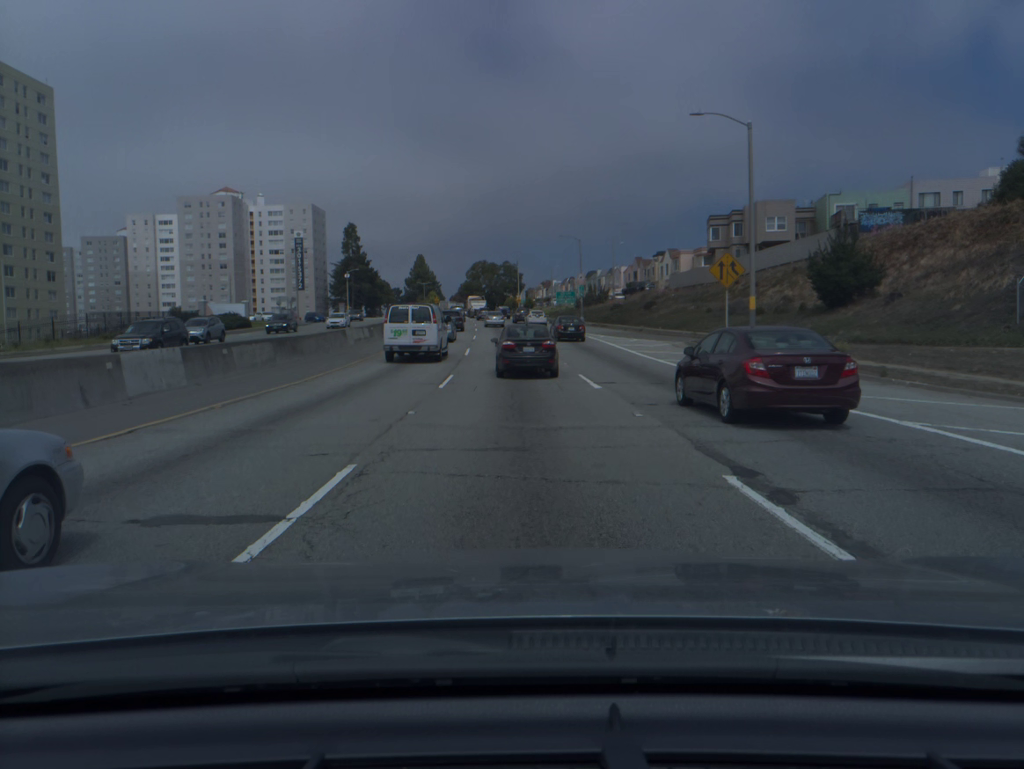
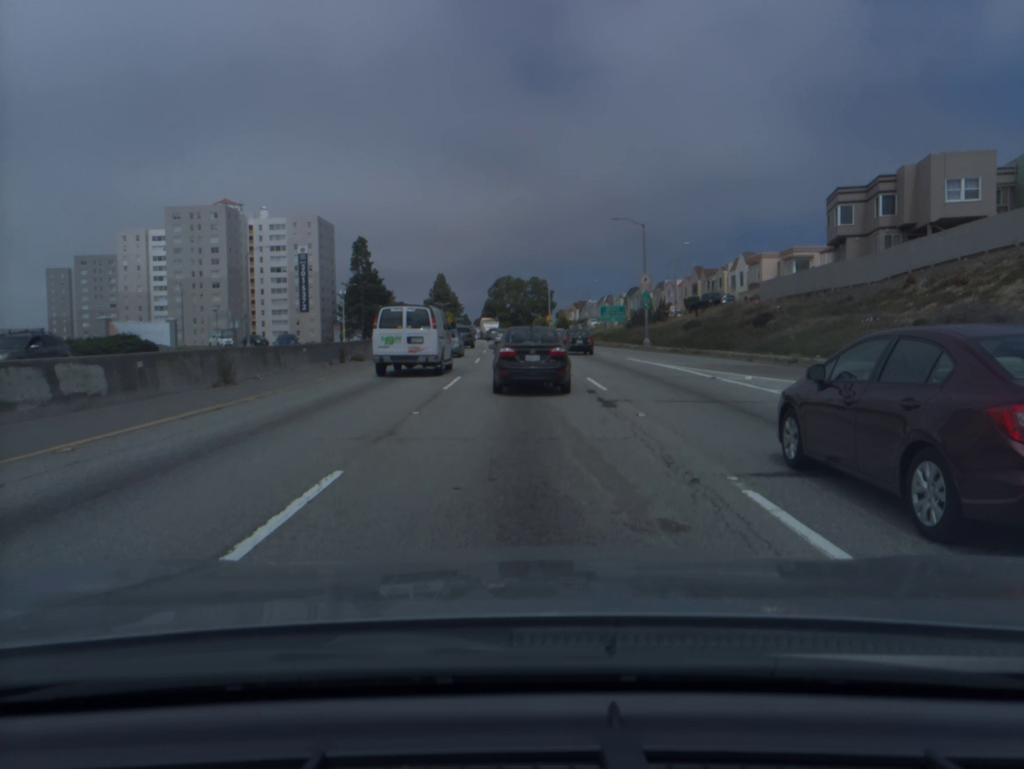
(-0.4, +29.5) m; -2°
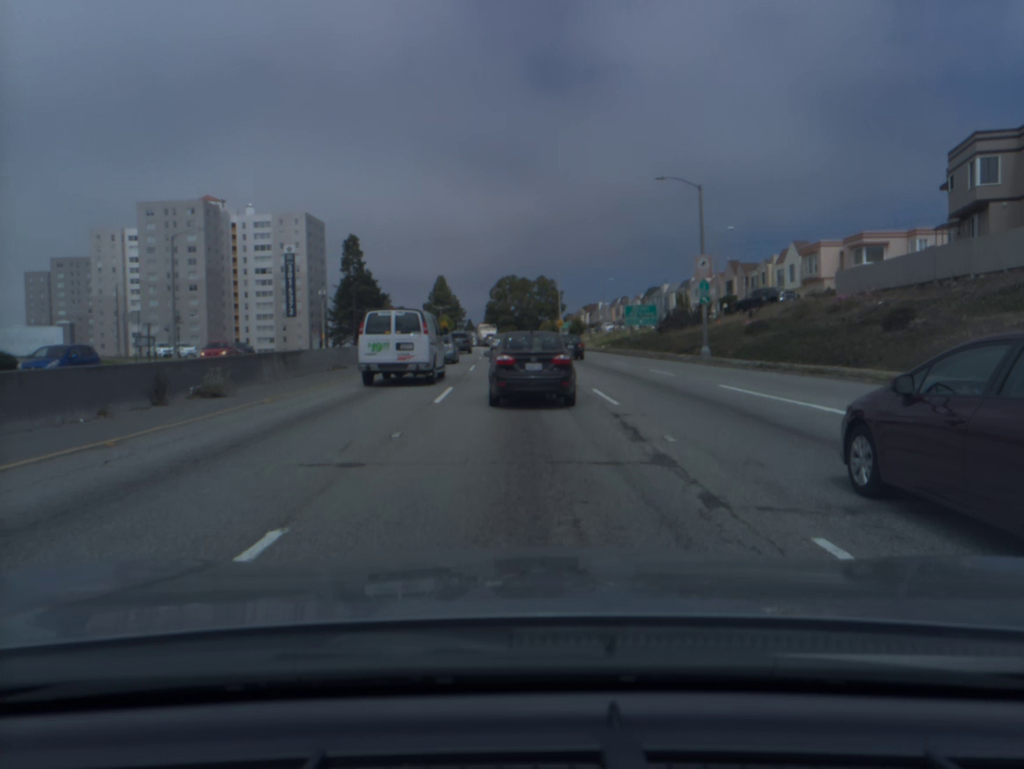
(-0.1, +17.0) m; 0°
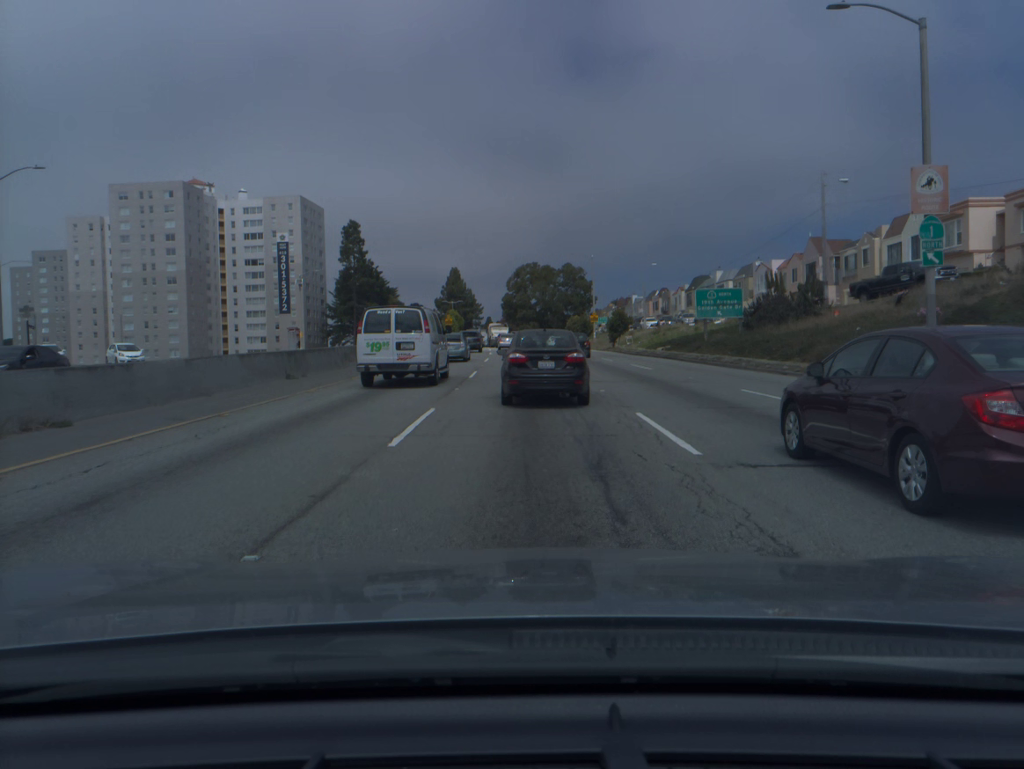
(-0.2, +21.0) m; -2°
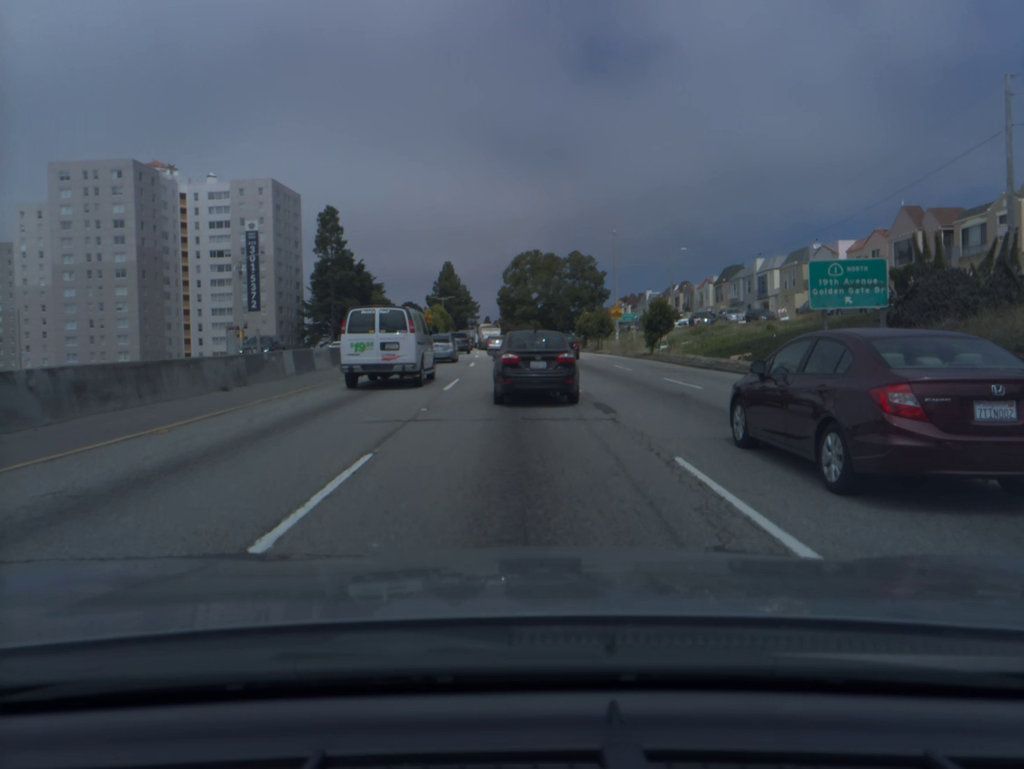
(0.0, +19.8) m; 0°
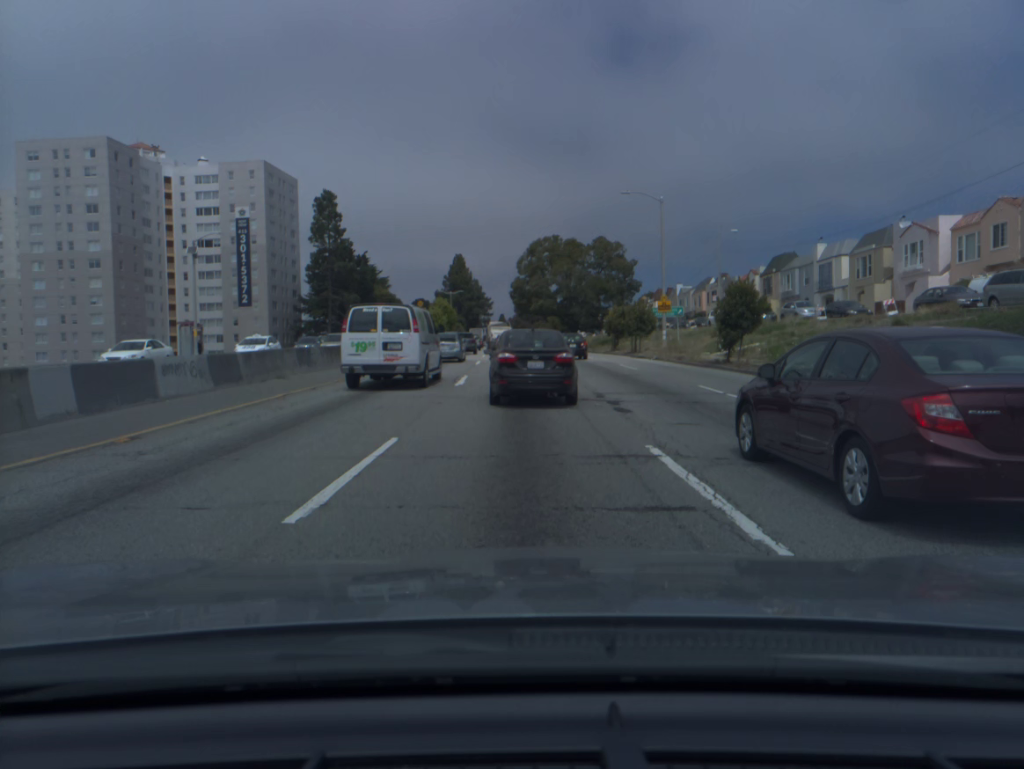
(-0.2, +13.8) m; -1°
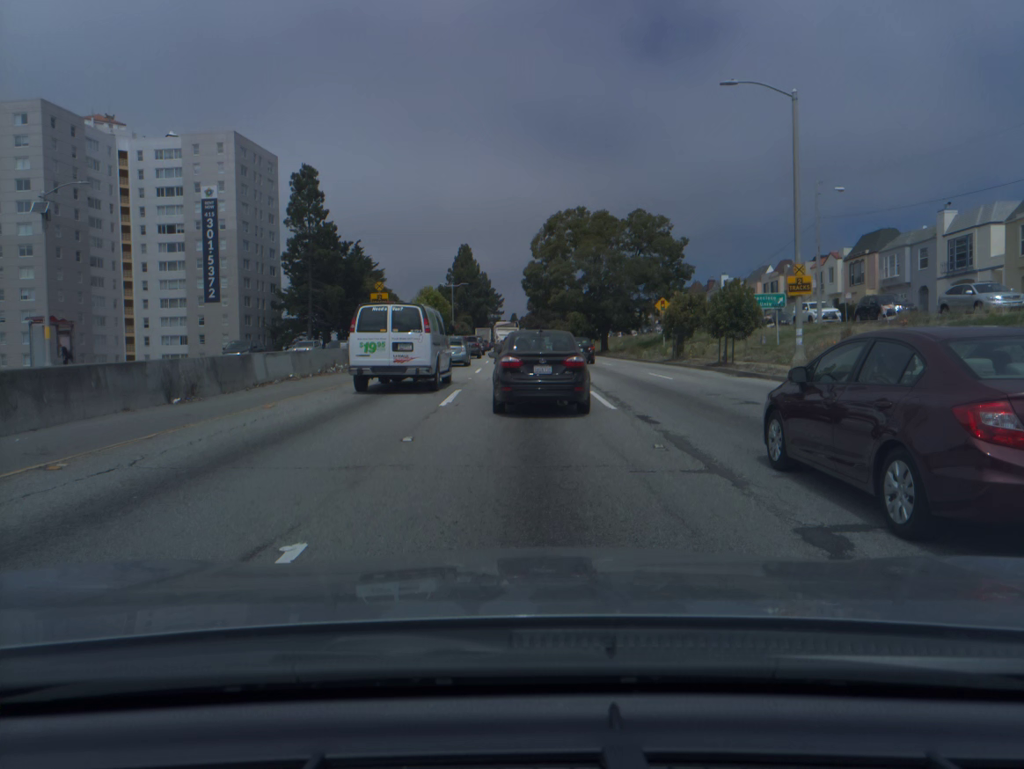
(-0.3, +20.1) m; -1°
